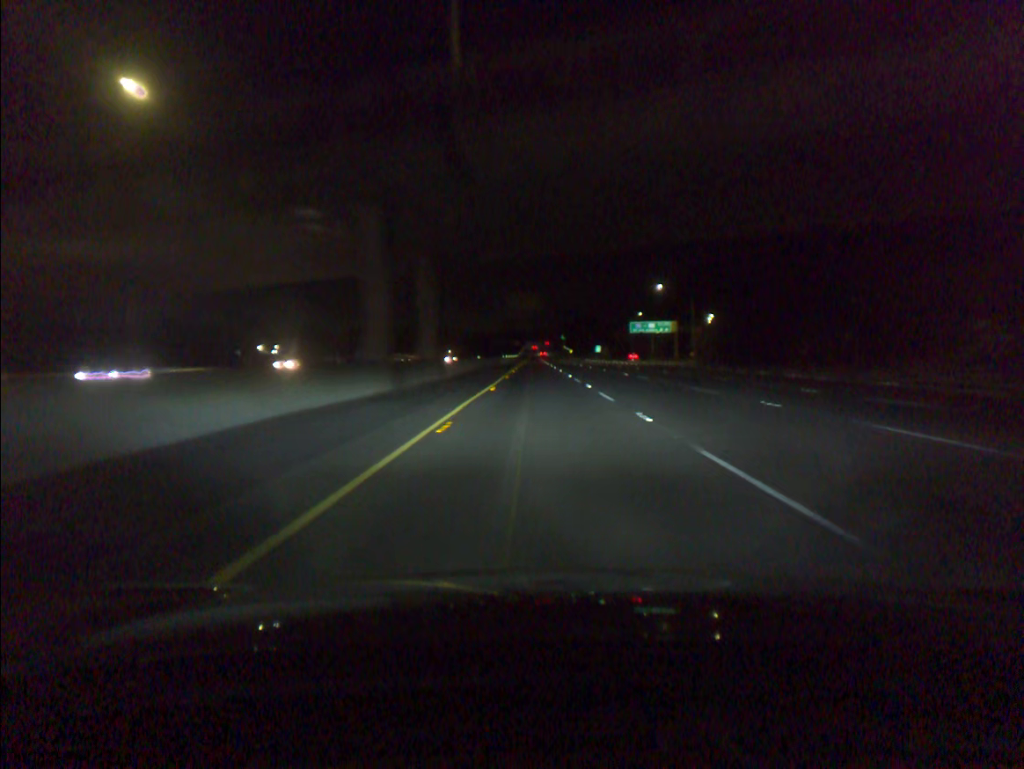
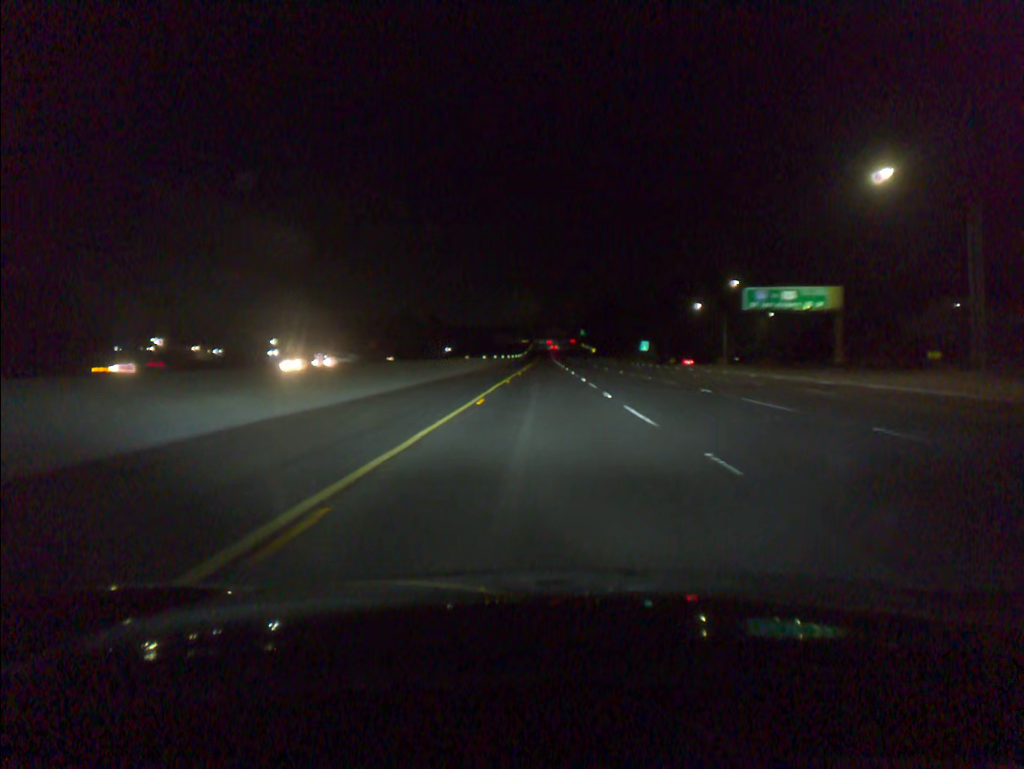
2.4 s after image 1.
(-0.6, +80.5) m; -1°
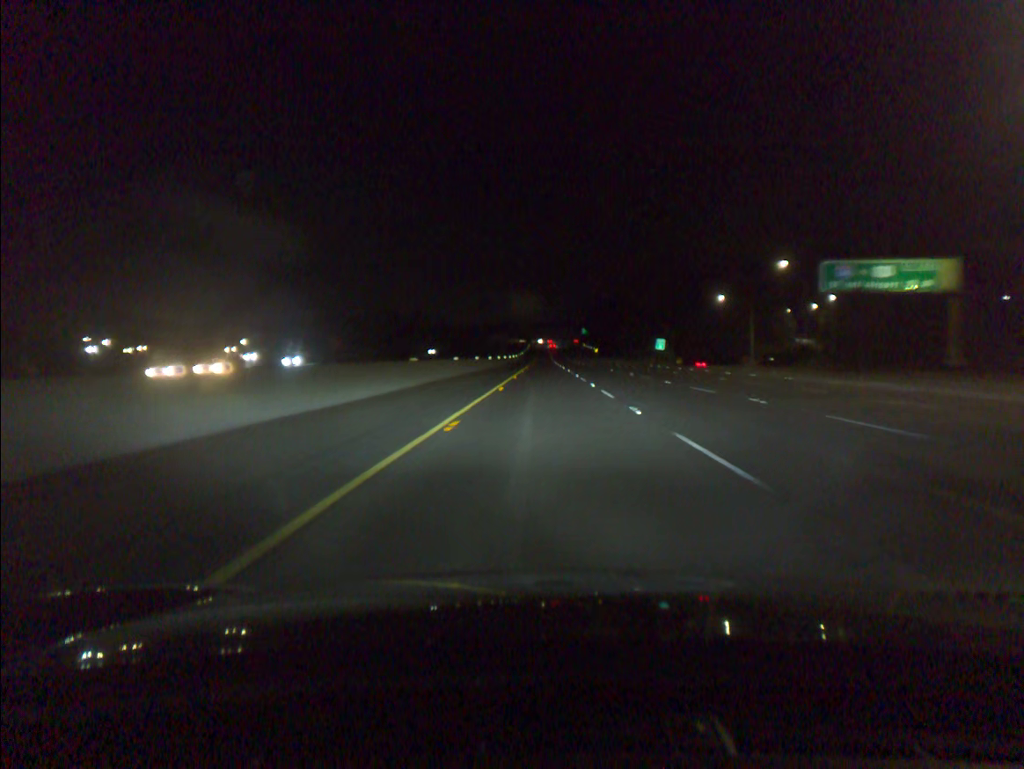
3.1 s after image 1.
(0.0, +21.3) m; 0°
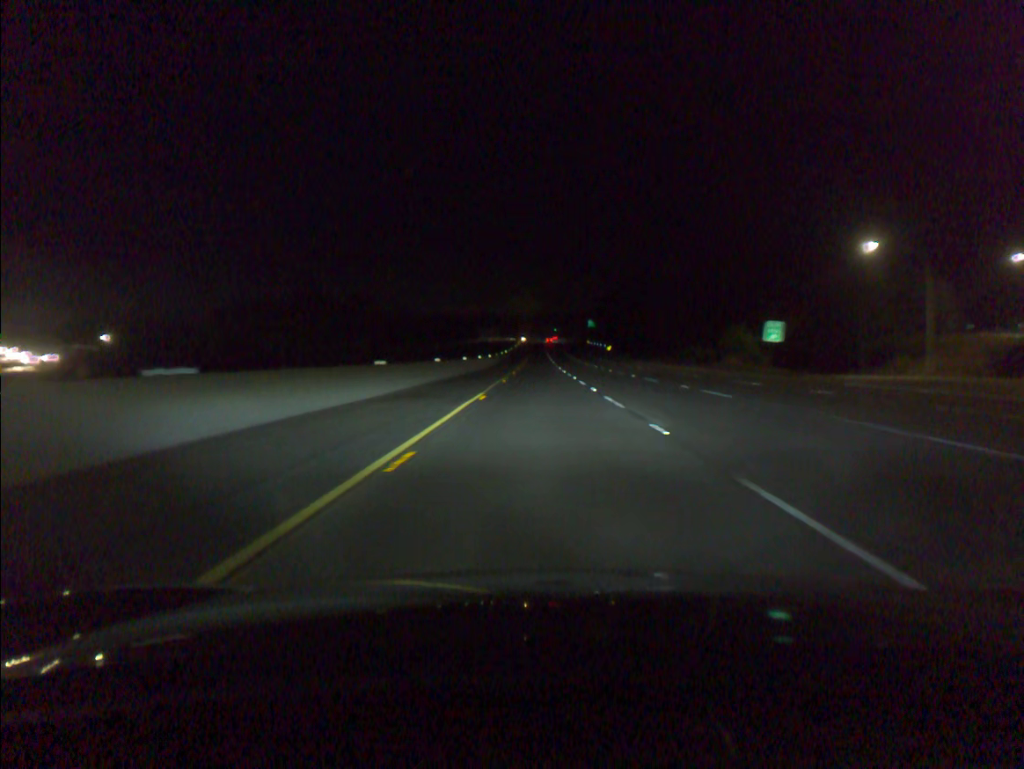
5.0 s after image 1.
(+0.3, +63.8) m; 0°
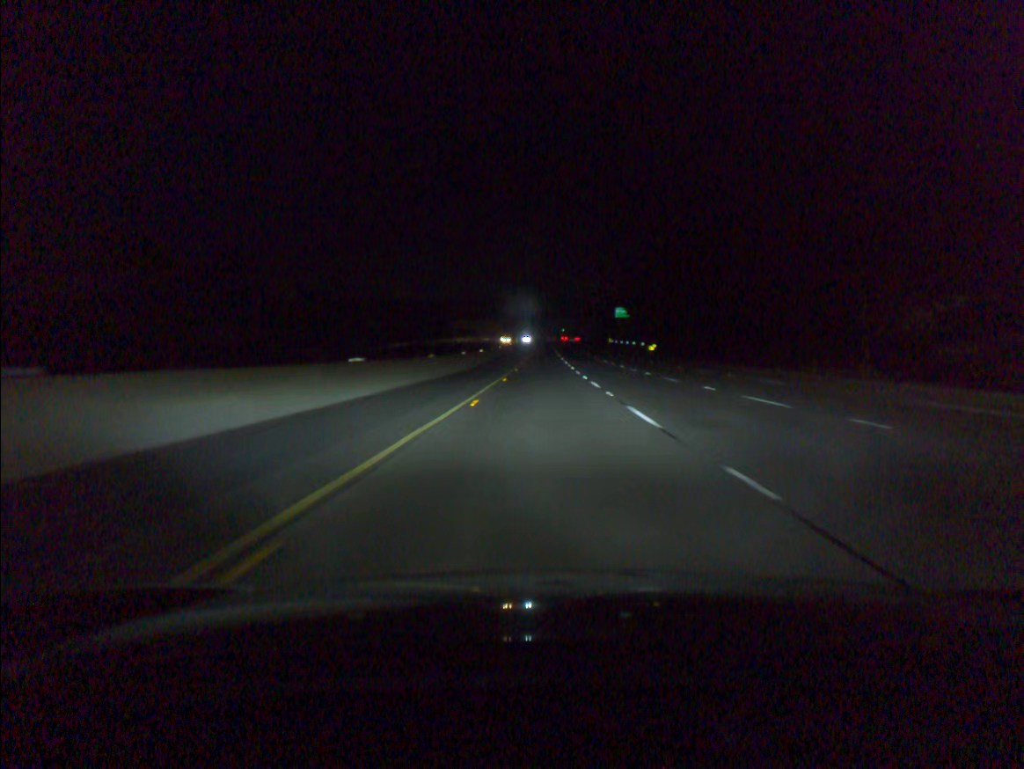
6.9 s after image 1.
(-0.2, +62.1) m; 0°
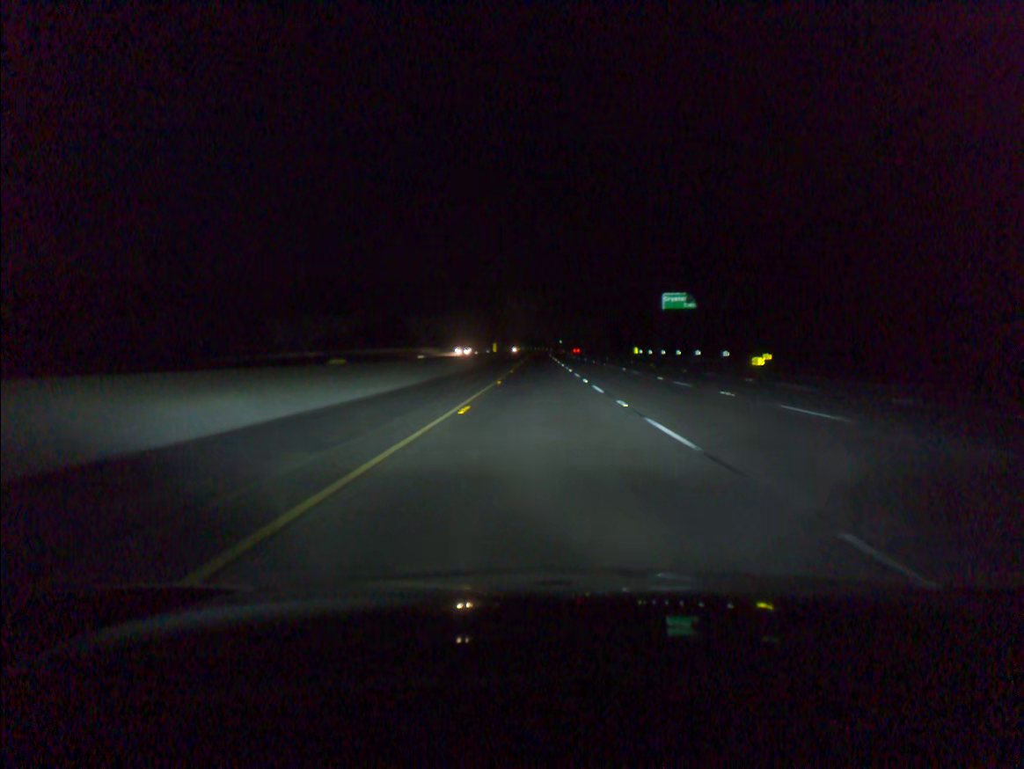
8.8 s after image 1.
(+0.1, +60.3) m; 0°
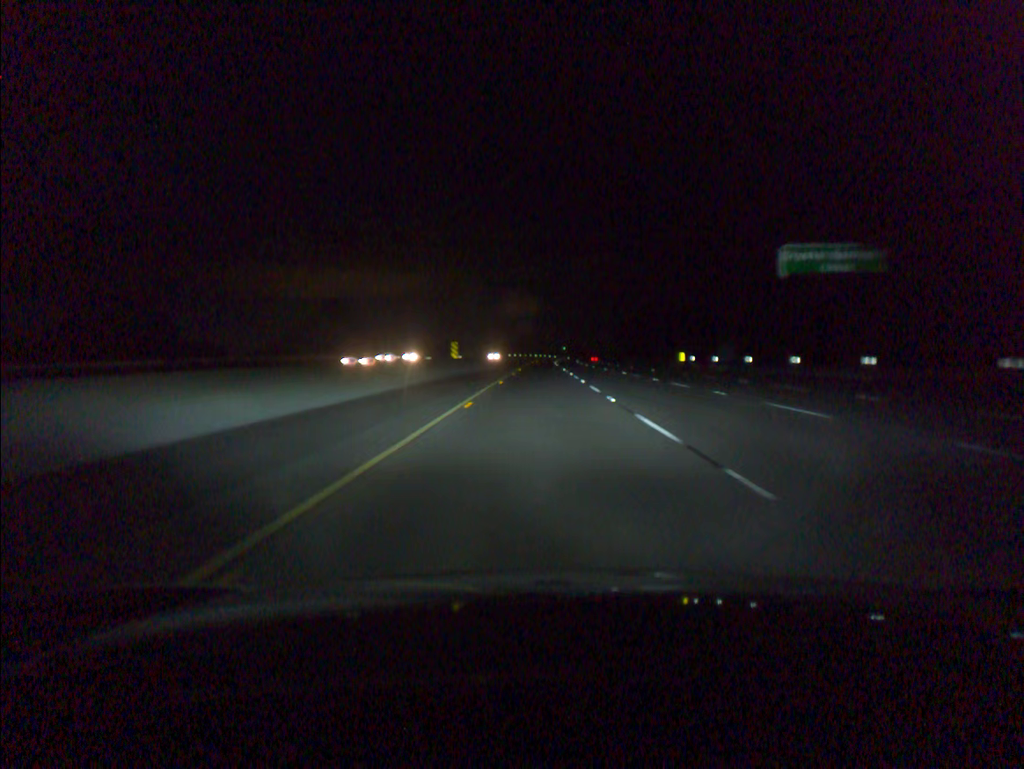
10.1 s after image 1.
(0.0, +42.1) m; 0°
